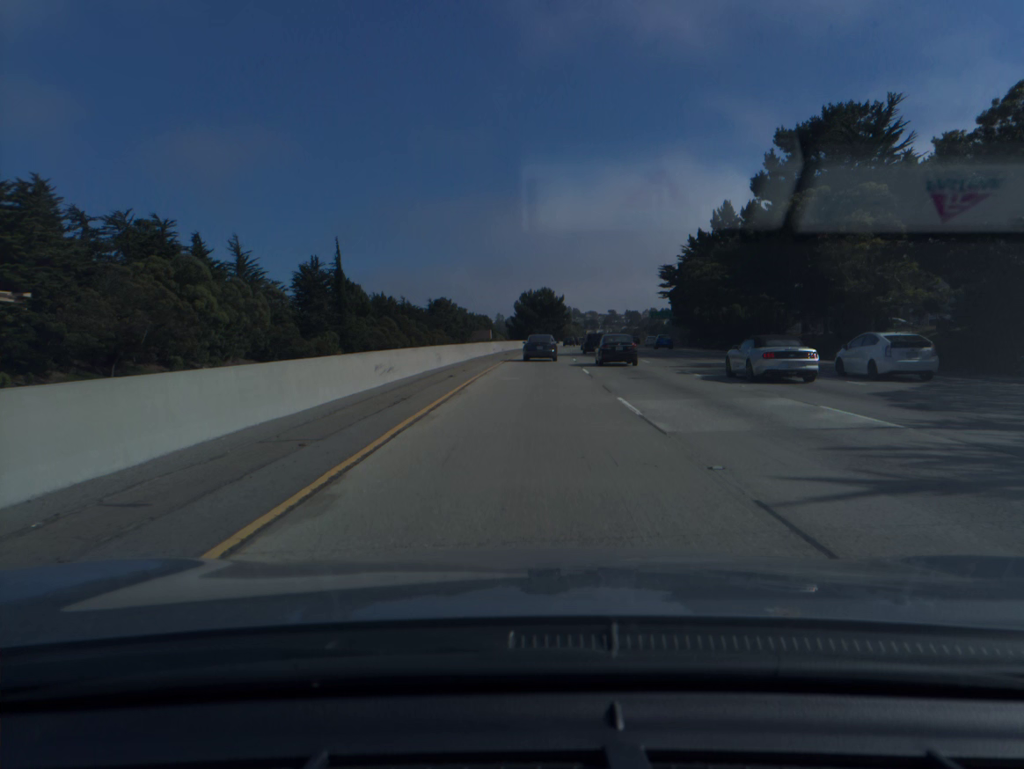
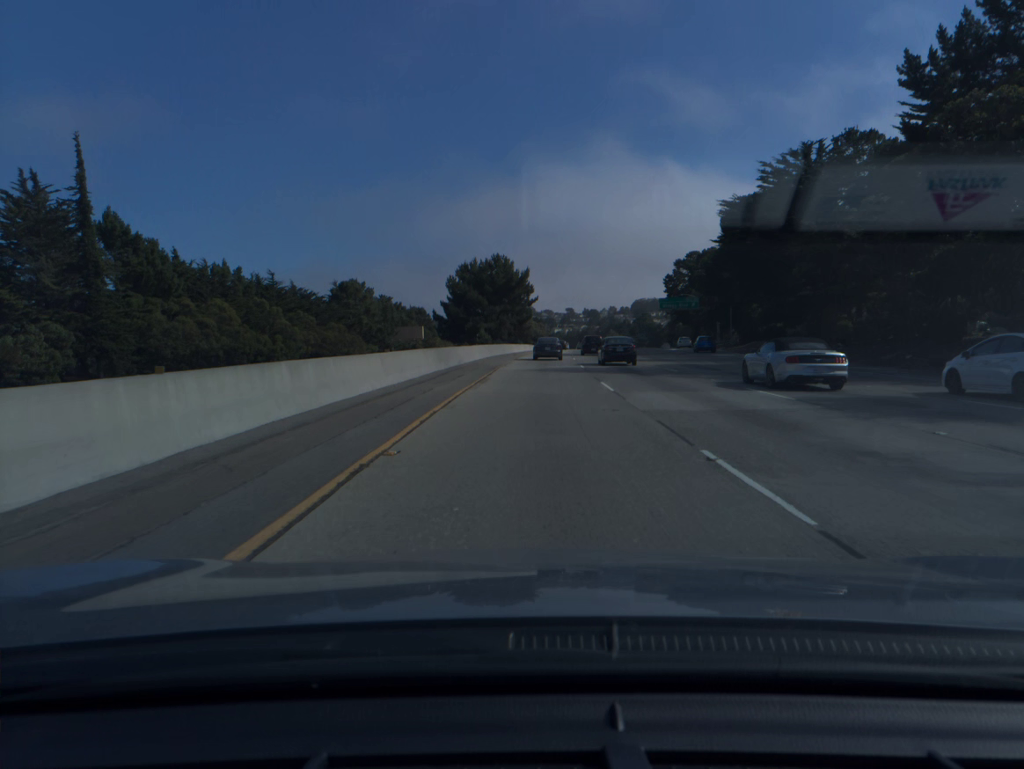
(+1.8, +67.2) m; +3°
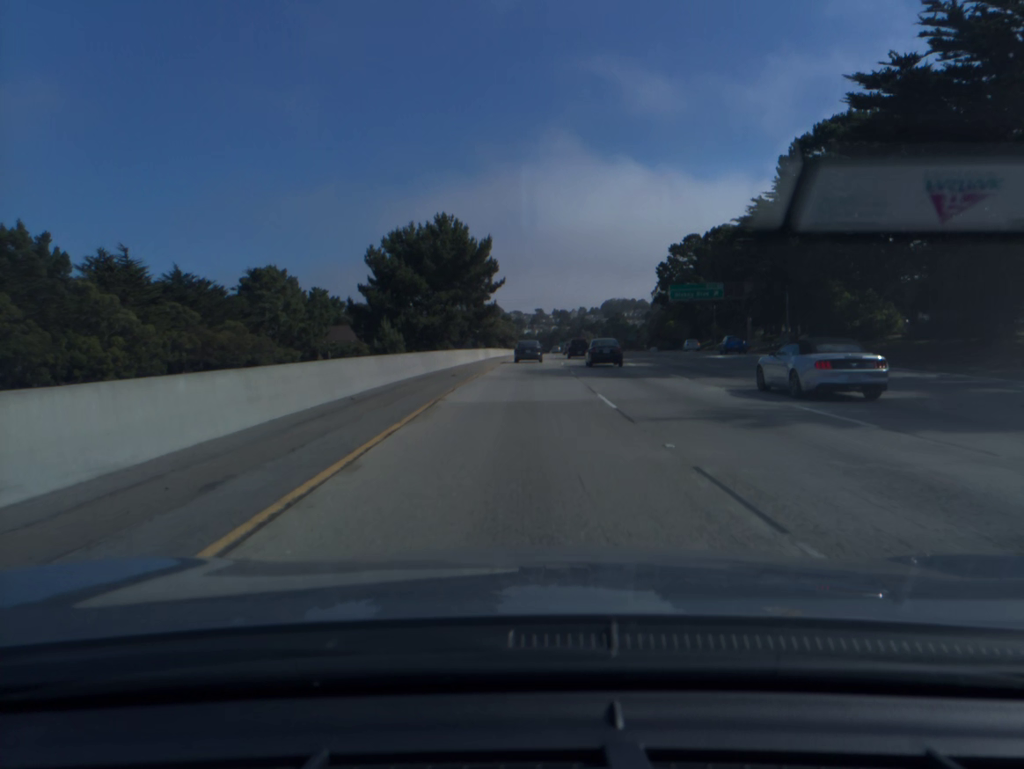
(+0.7, +34.9) m; +2°
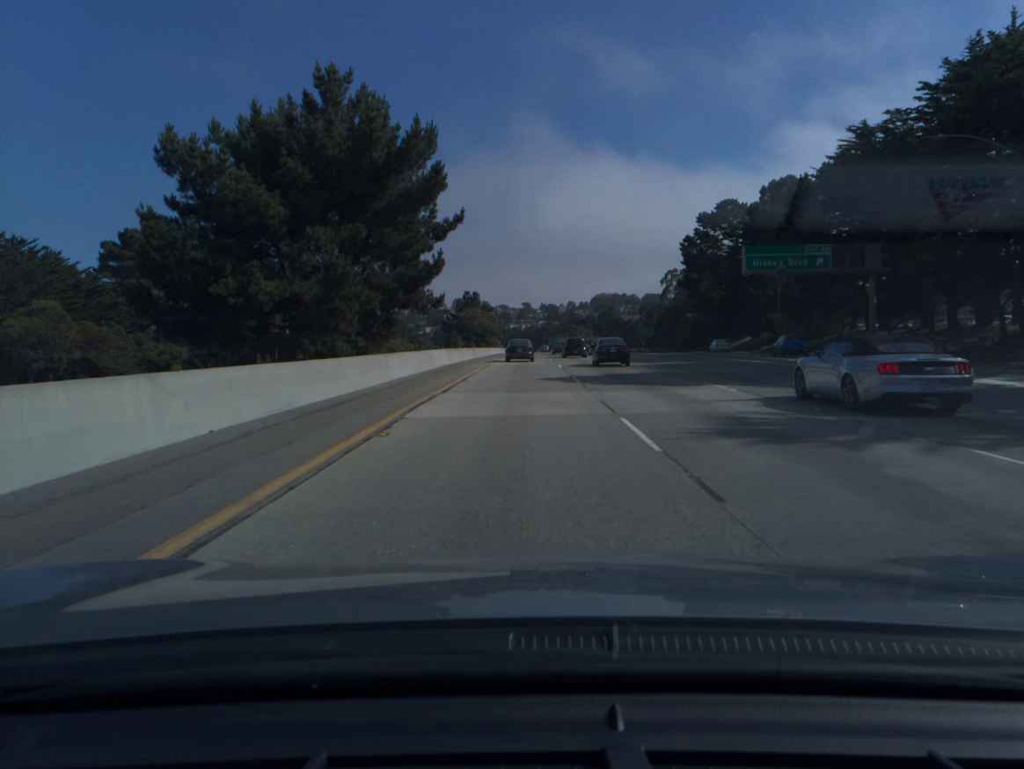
(+0.4, +35.8) m; +1°
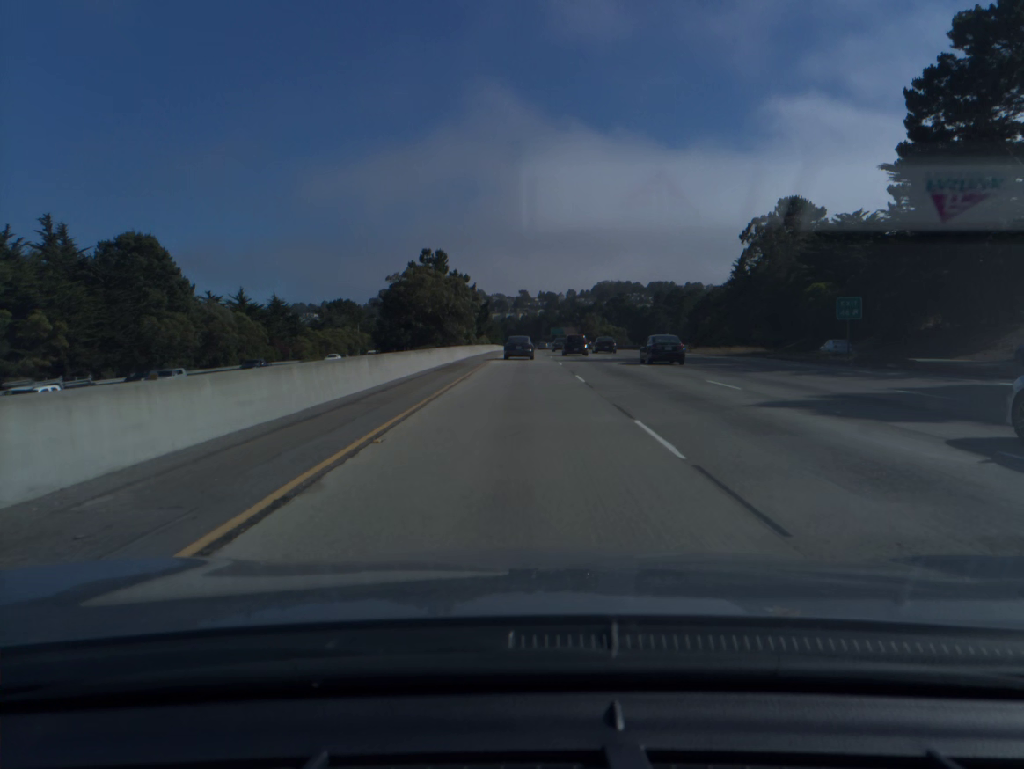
(+0.2, +73.7) m; 0°
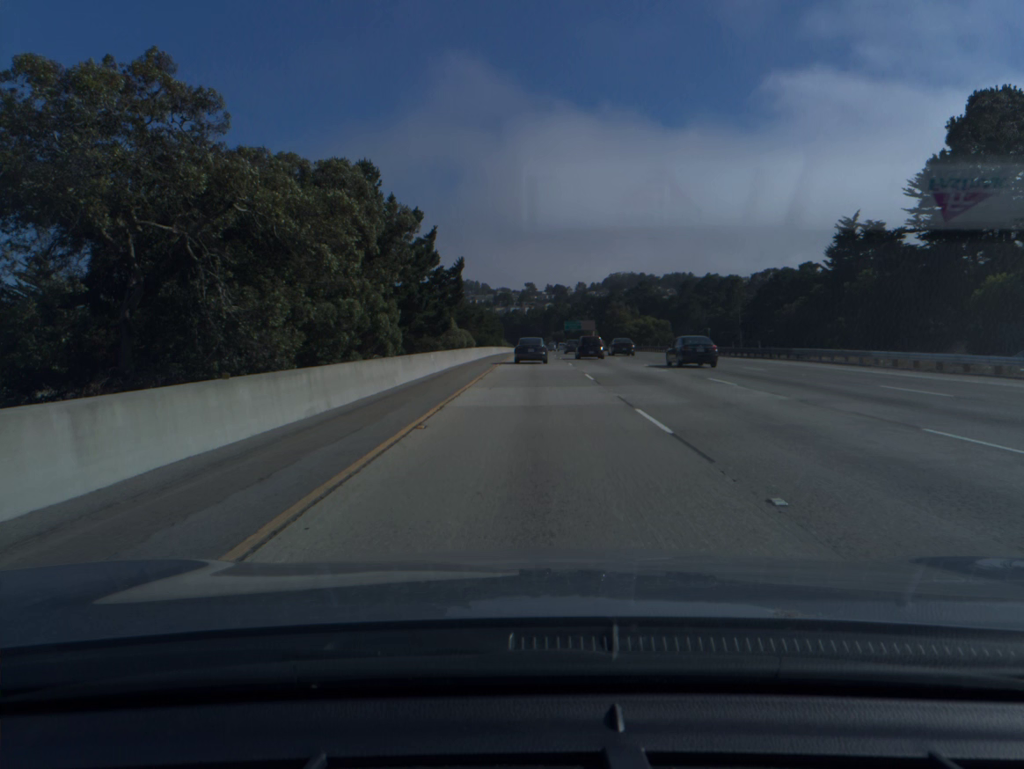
(-0.2, +56.6) m; 0°
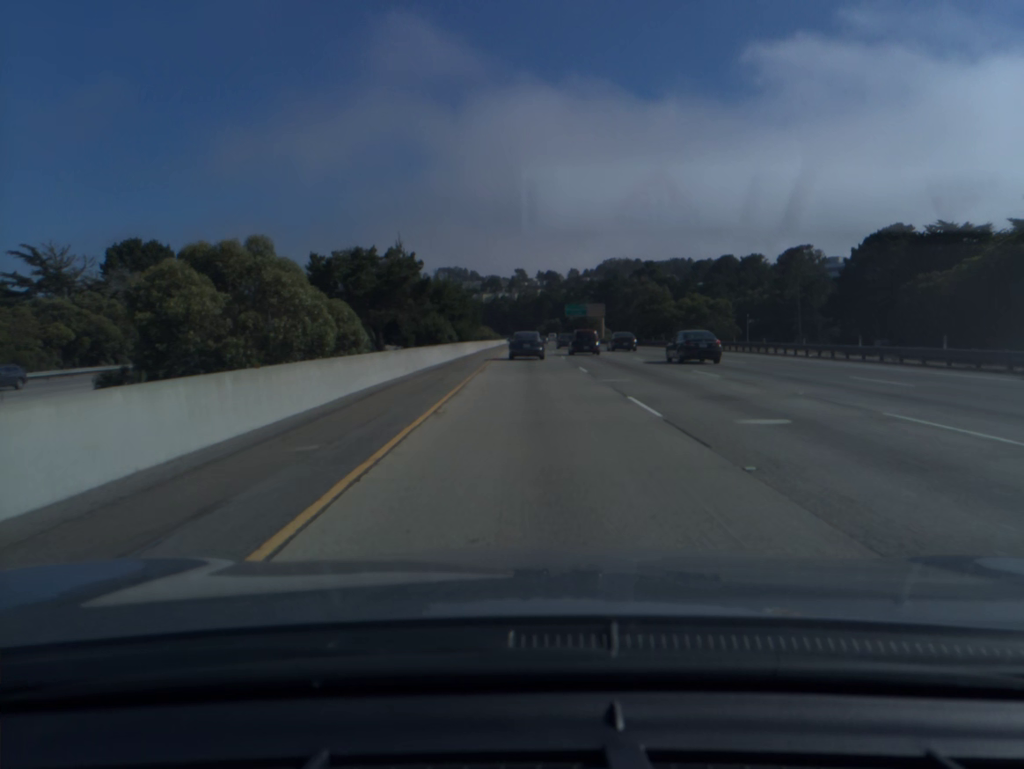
(+0.3, +57.1) m; +1°
